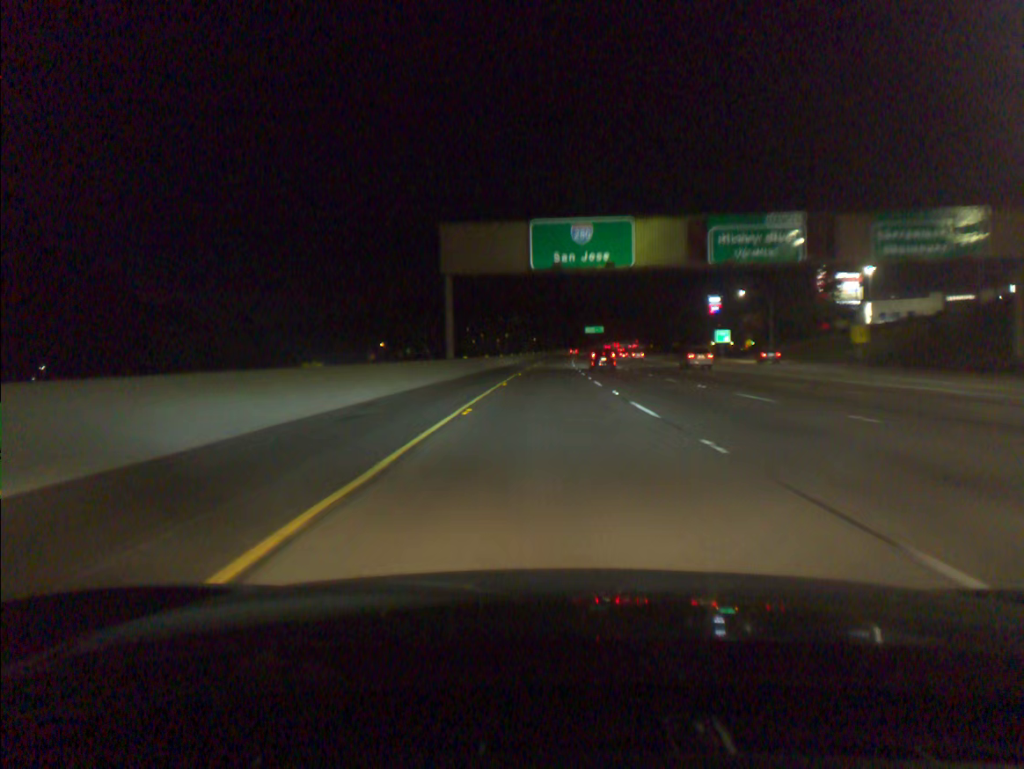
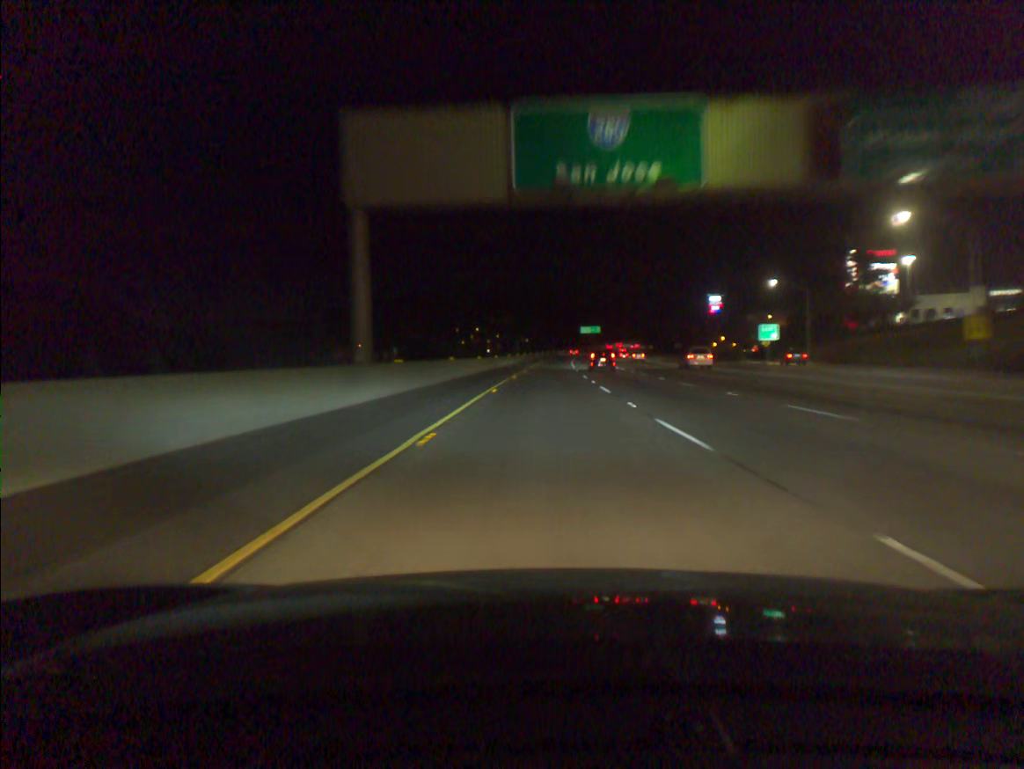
(+0.1, +19.8) m; +1°
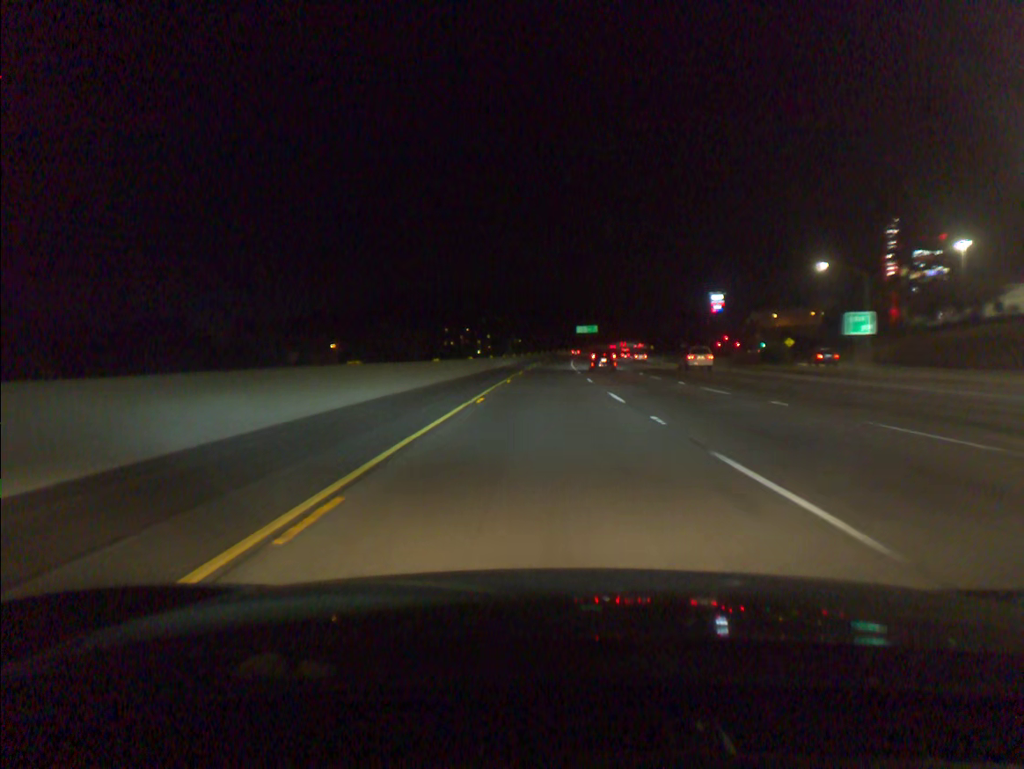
(+0.1, +19.9) m; +1°
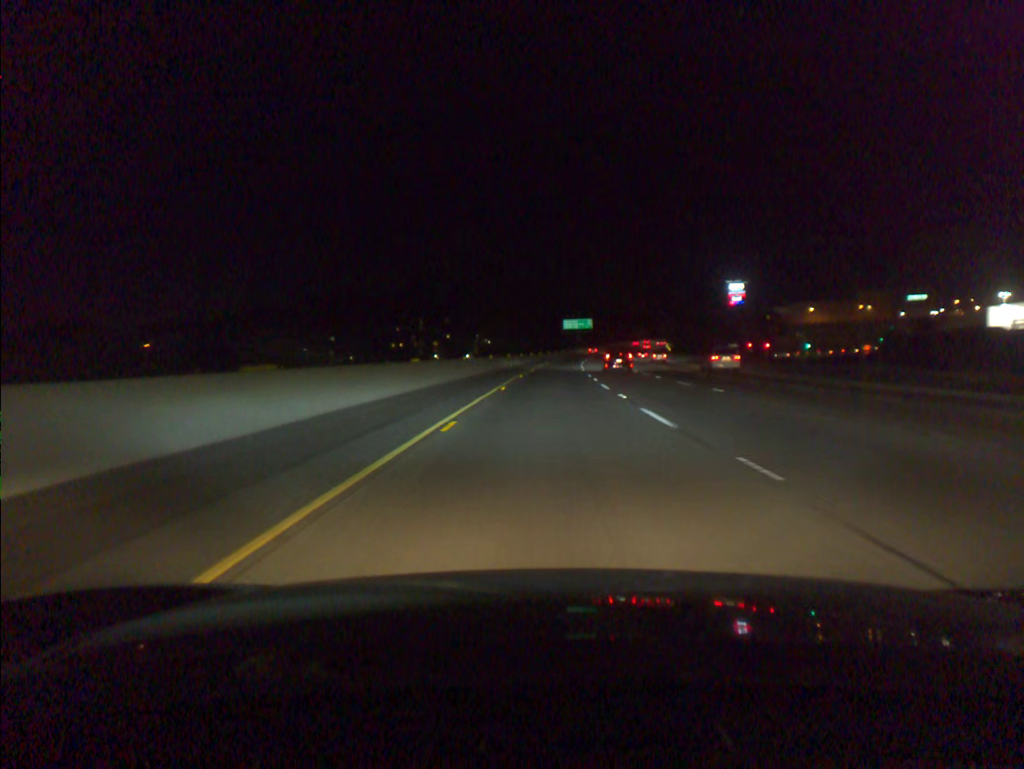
(+1.1, +80.3) m; +2°
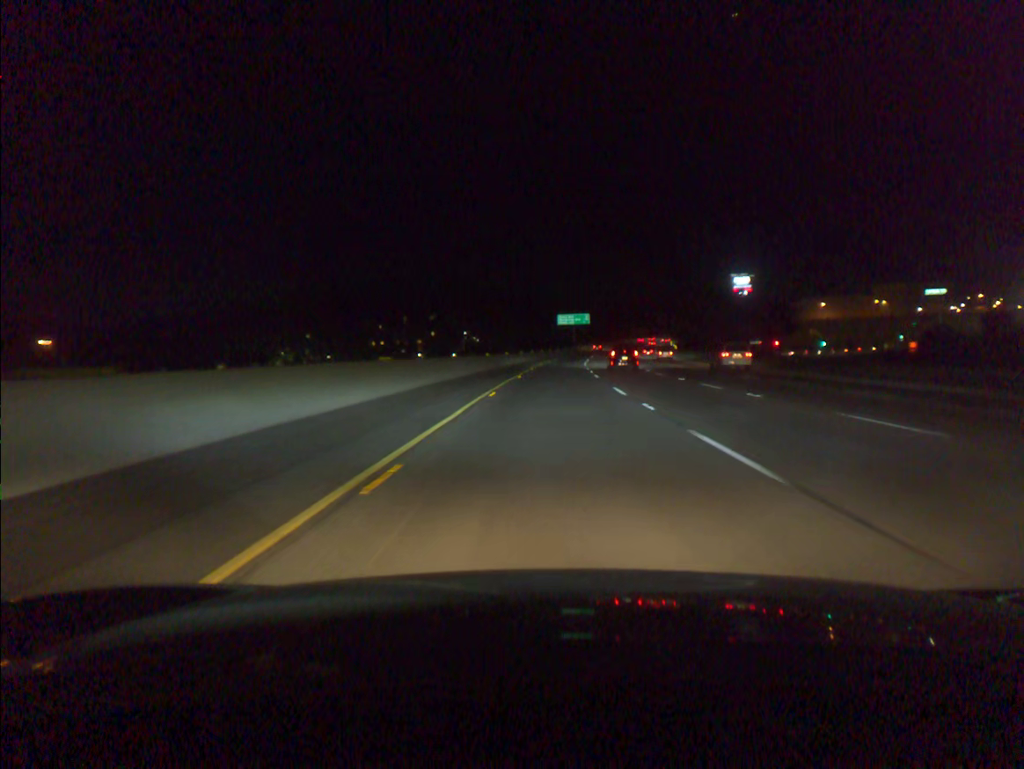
(+0.1, +20.1) m; 0°
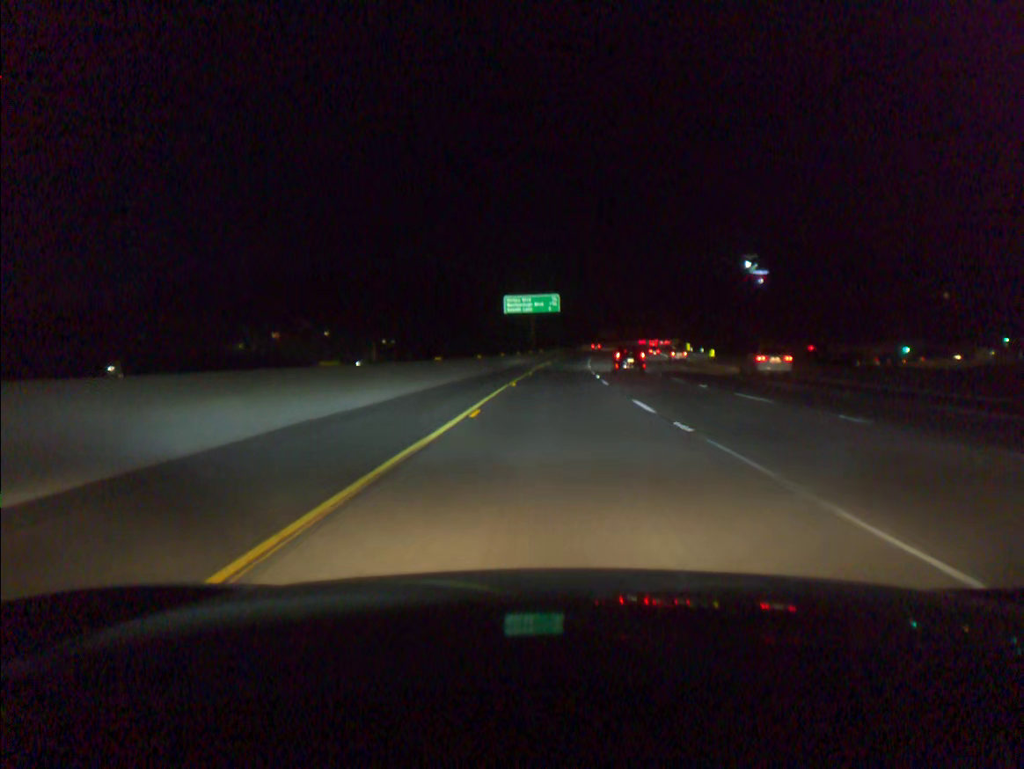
(+2.3, +79.2) m; +4°
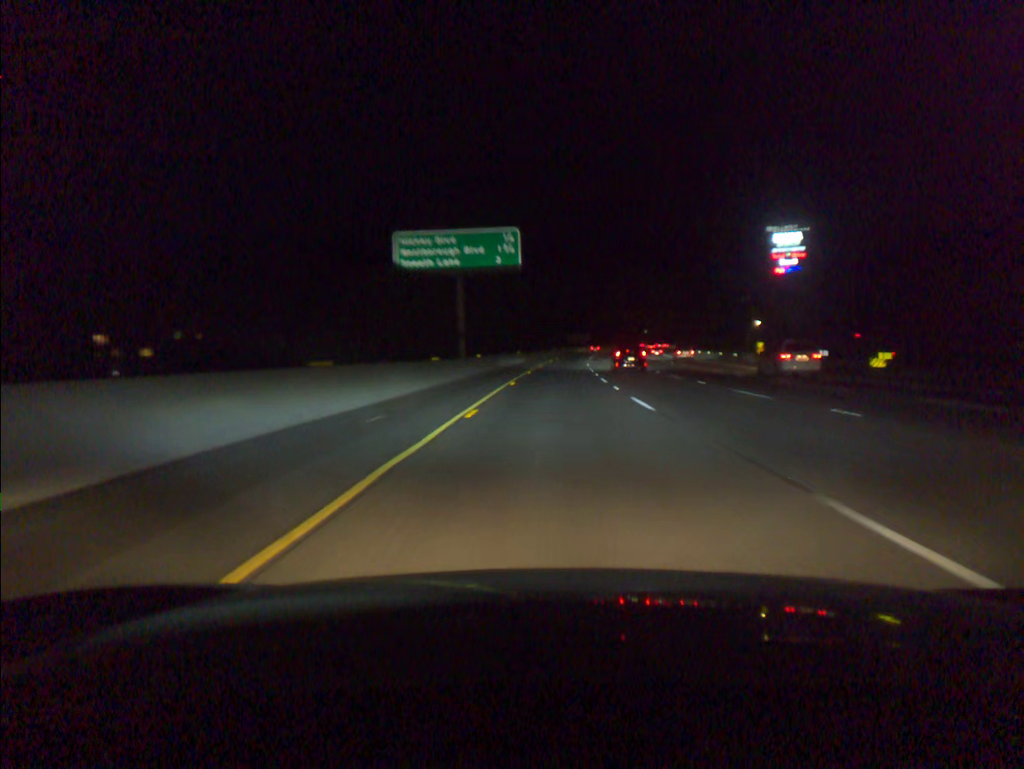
(+1.5, +58.6) m; +3°
